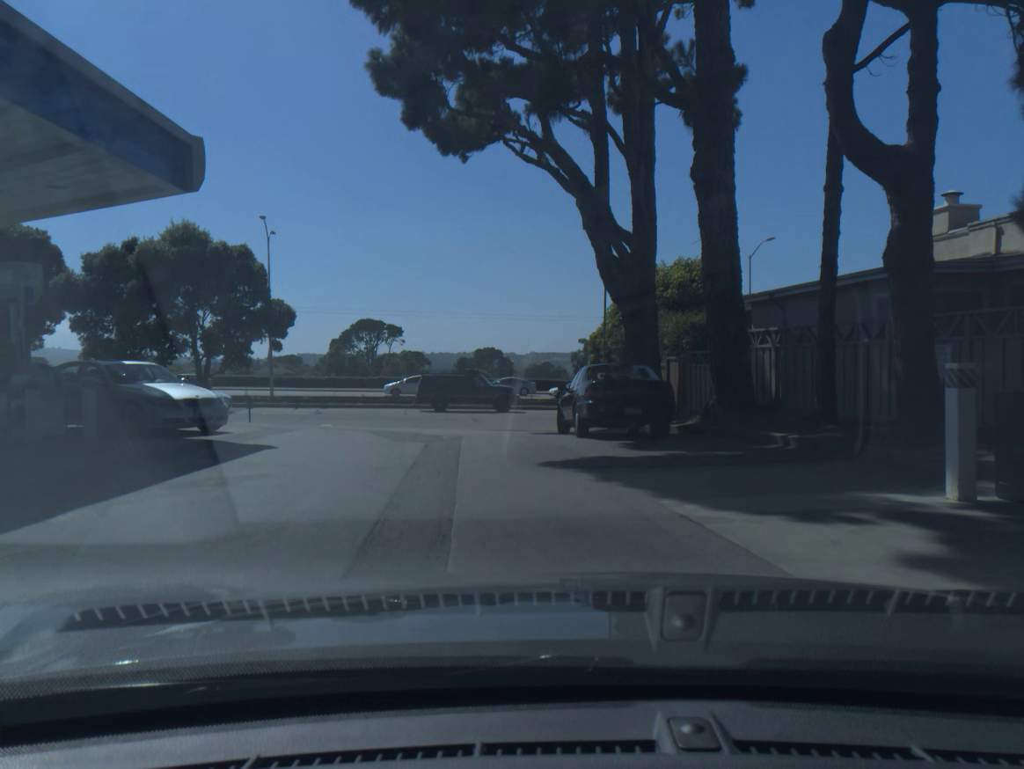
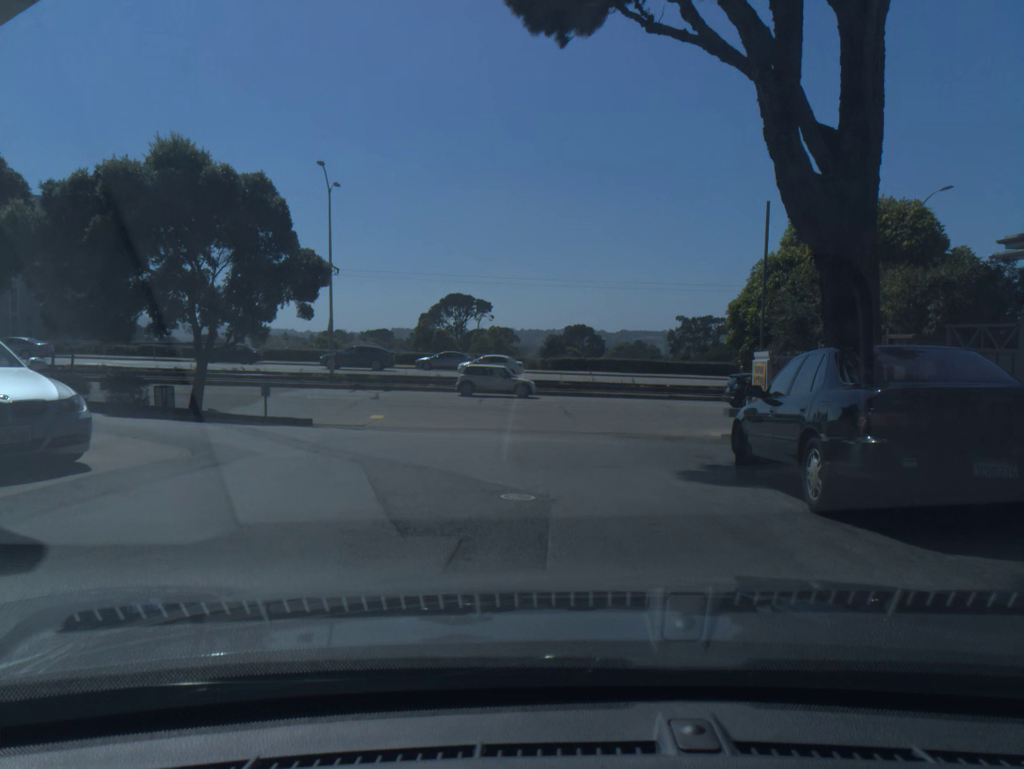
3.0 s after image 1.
(-0.4, +8.1) m; -6°
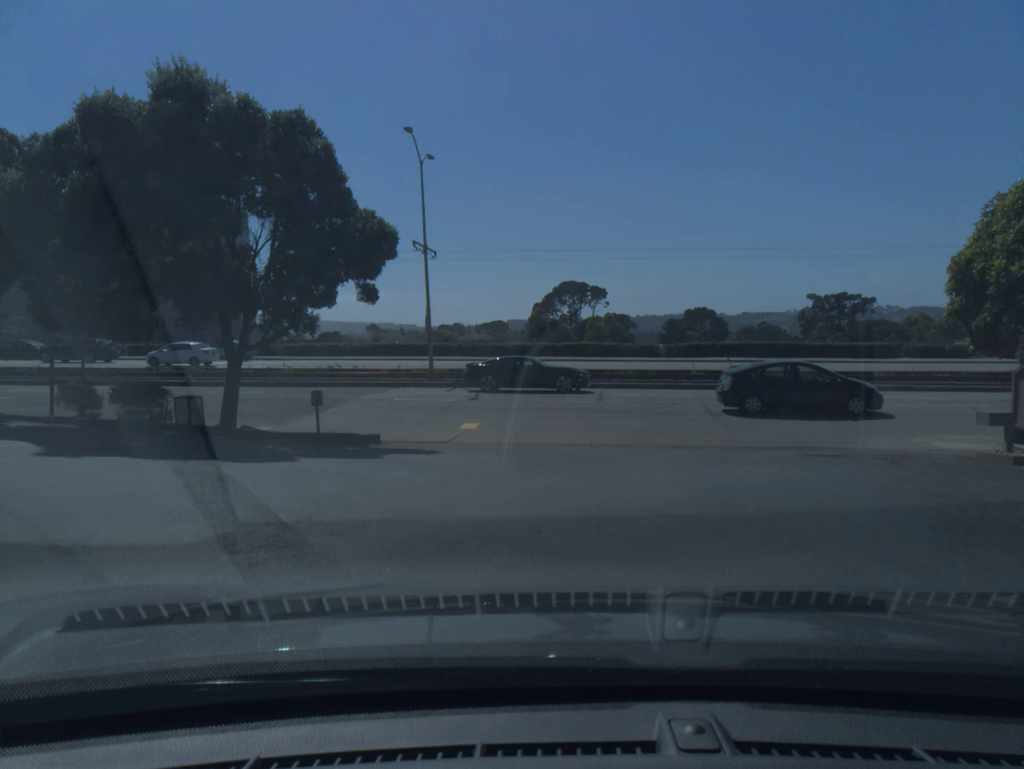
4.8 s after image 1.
(-0.4, +5.9) m; -13°
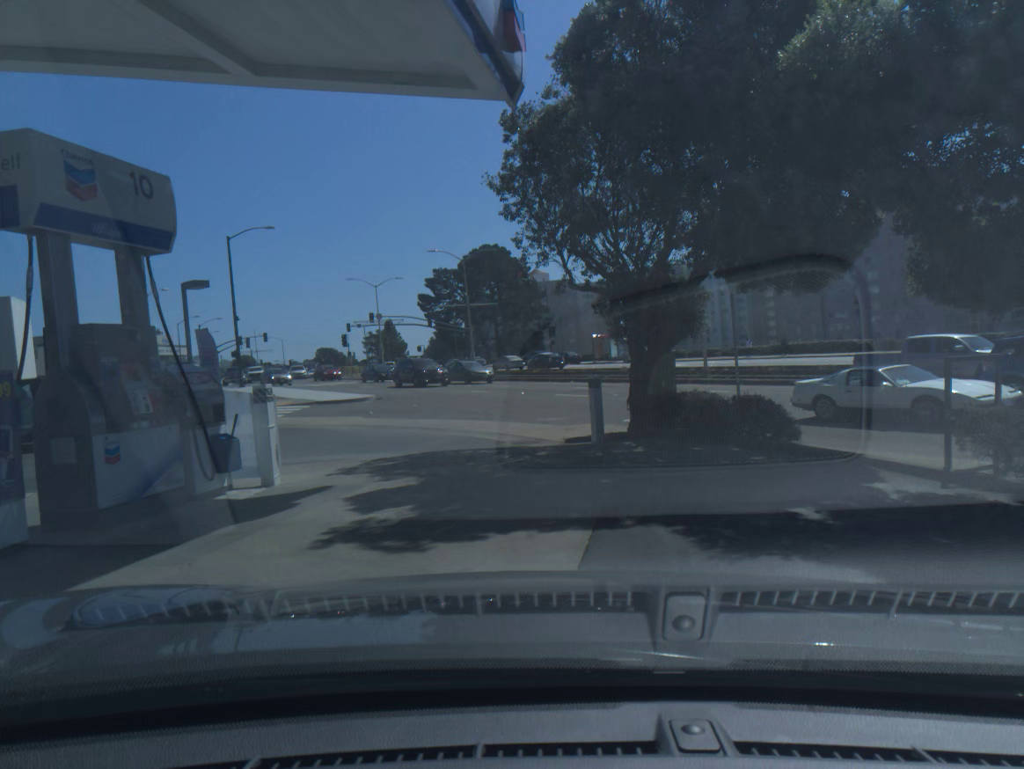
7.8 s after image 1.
(-4.4, +7.4) m; -60°
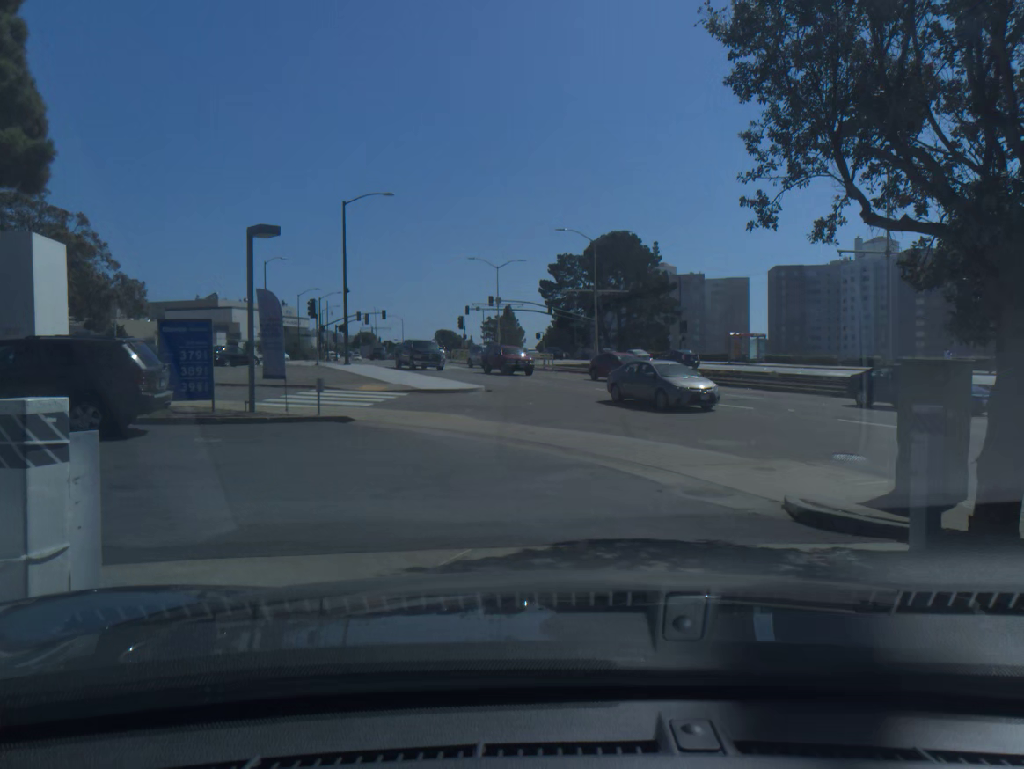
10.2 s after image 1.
(+0.1, +6.4) m; +2°
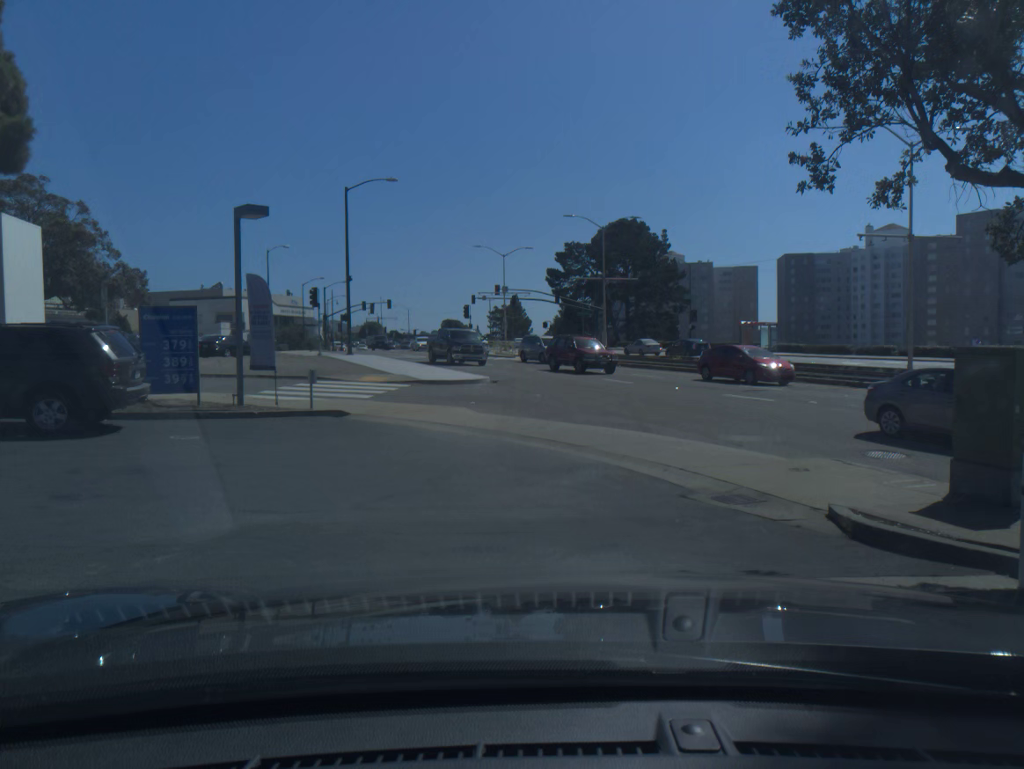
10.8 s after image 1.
(0.0, +1.2) m; +1°
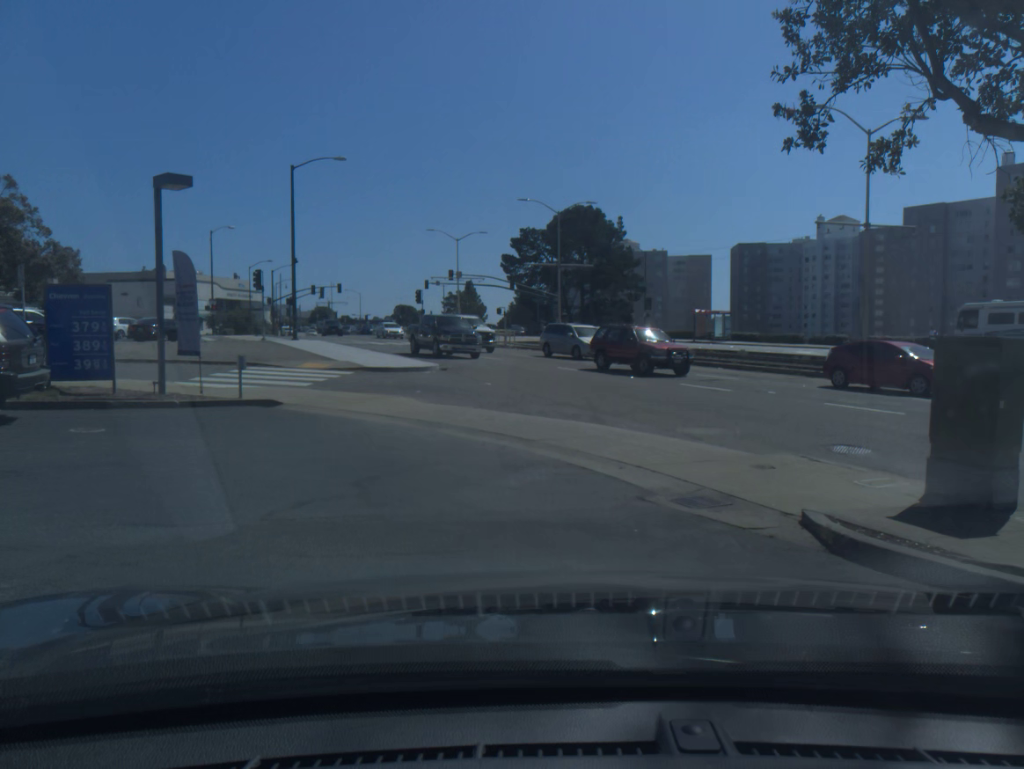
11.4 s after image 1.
(+0.1, +1.0) m; +10°
